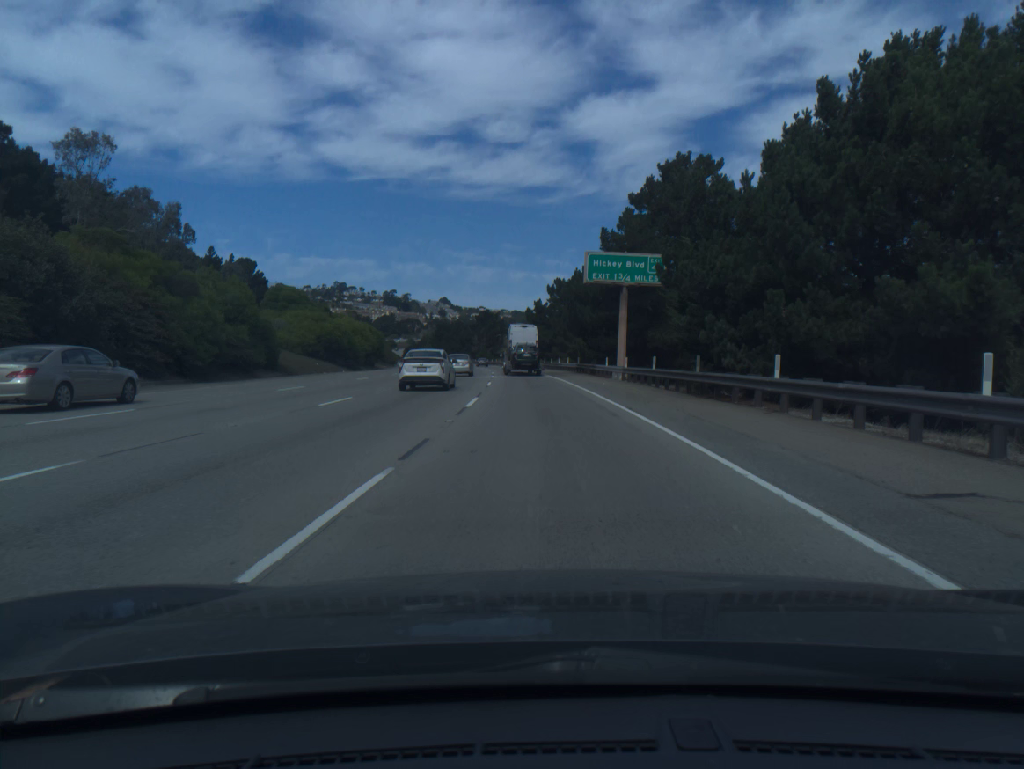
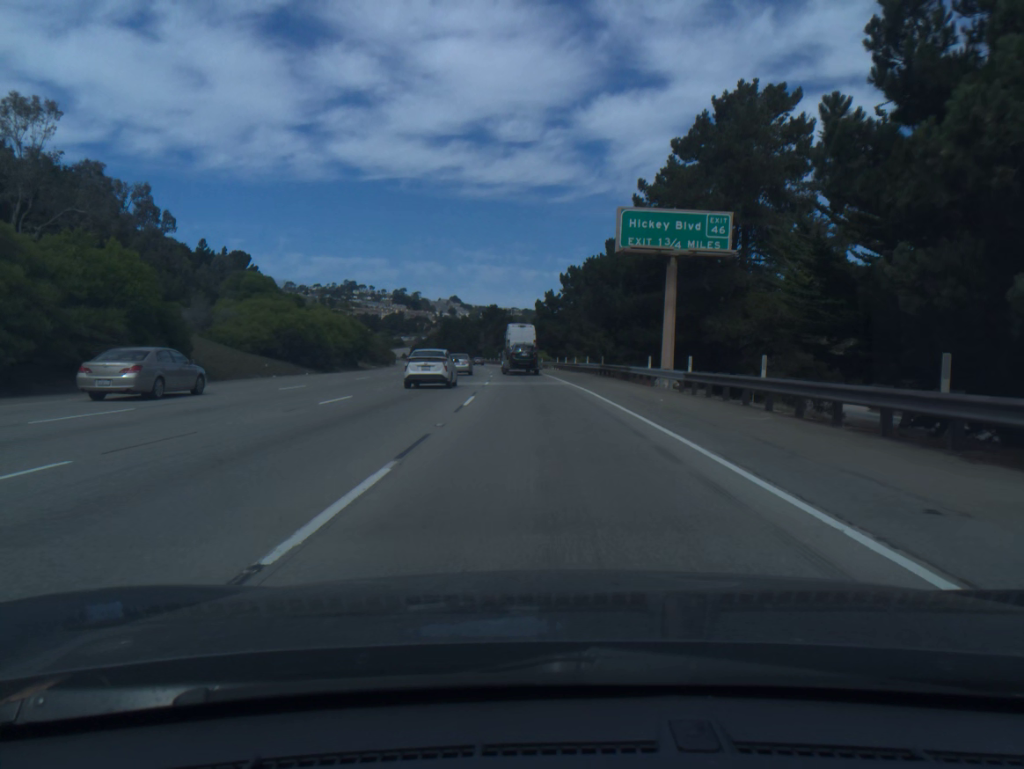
(-0.1, +14.3) m; -1°
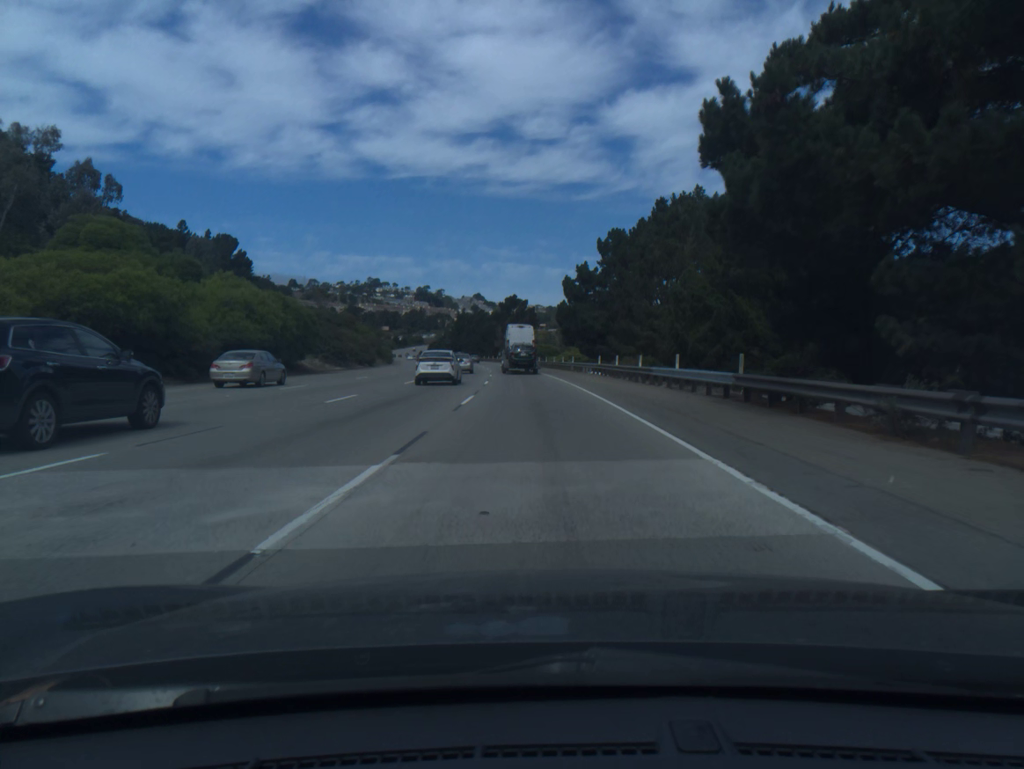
(-0.4, +28.8) m; -2°
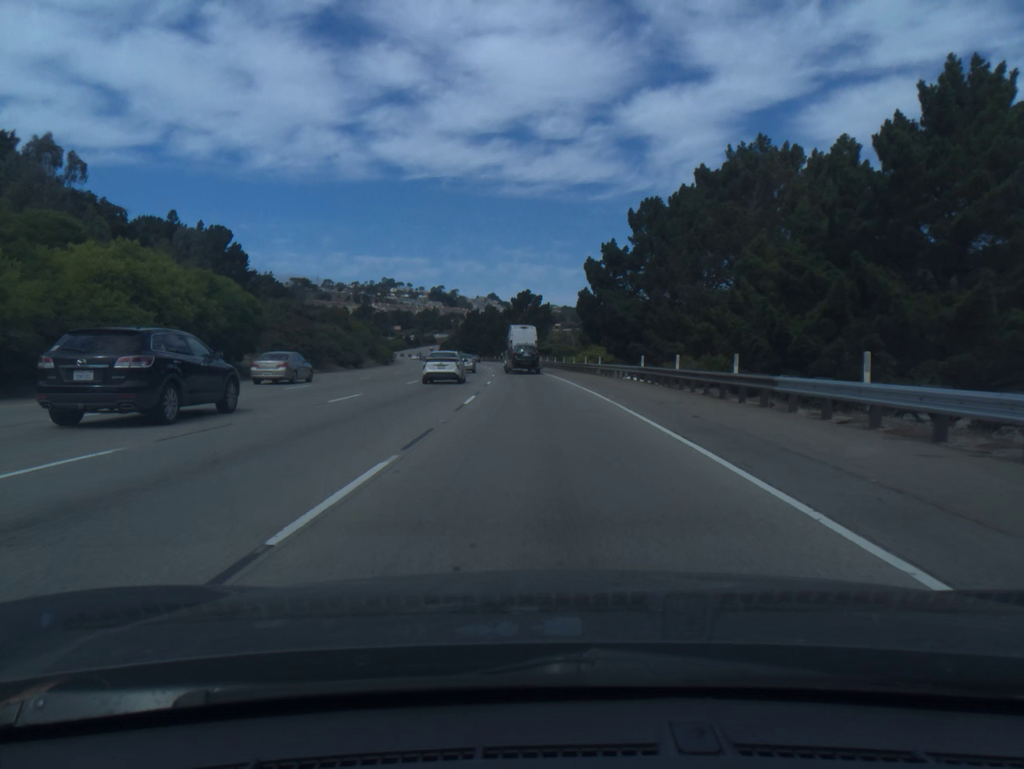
(-0.1, +14.5) m; -1°
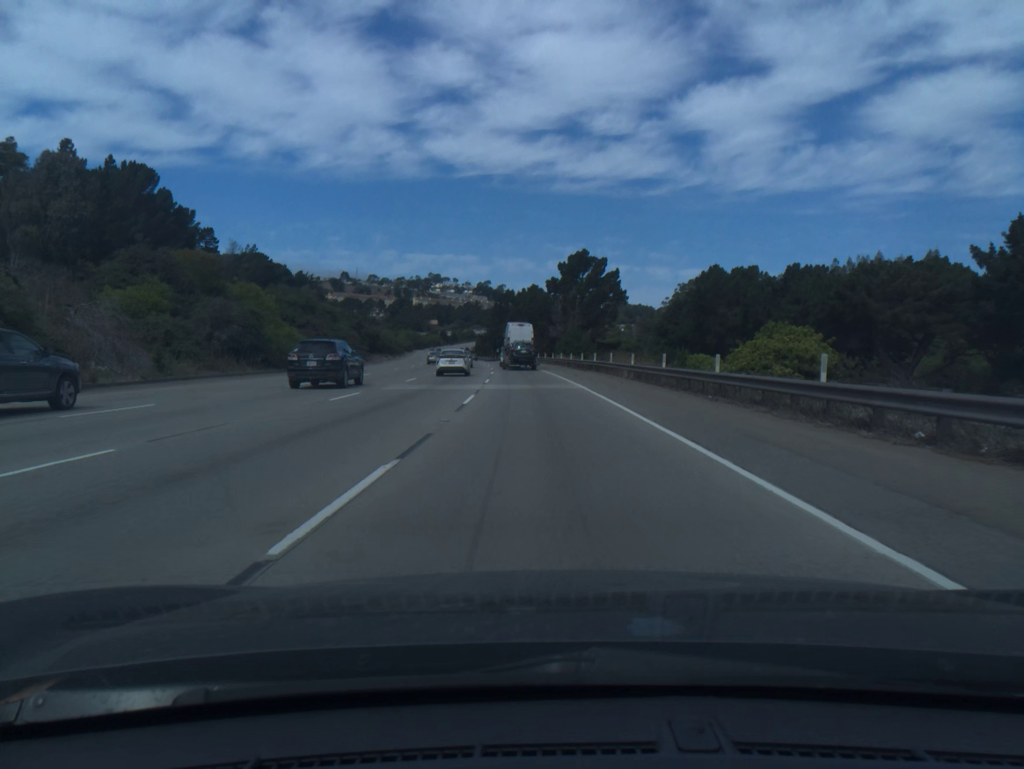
(-1.9, +58.7) m; -3°
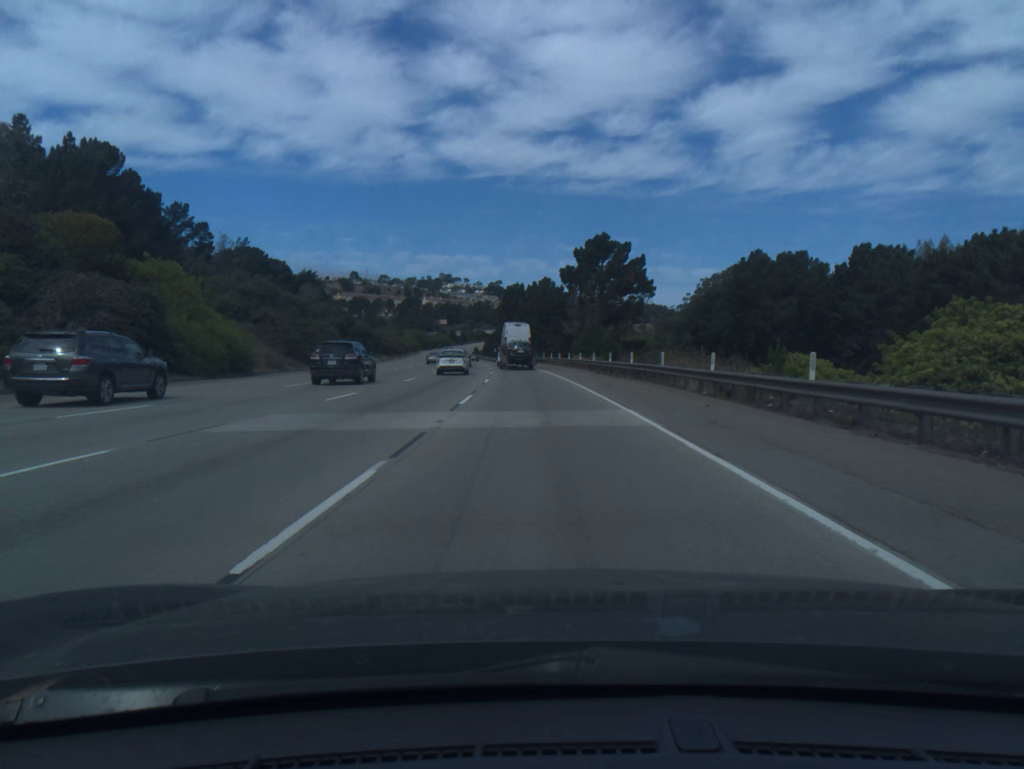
(-0.1, +14.9) m; -1°
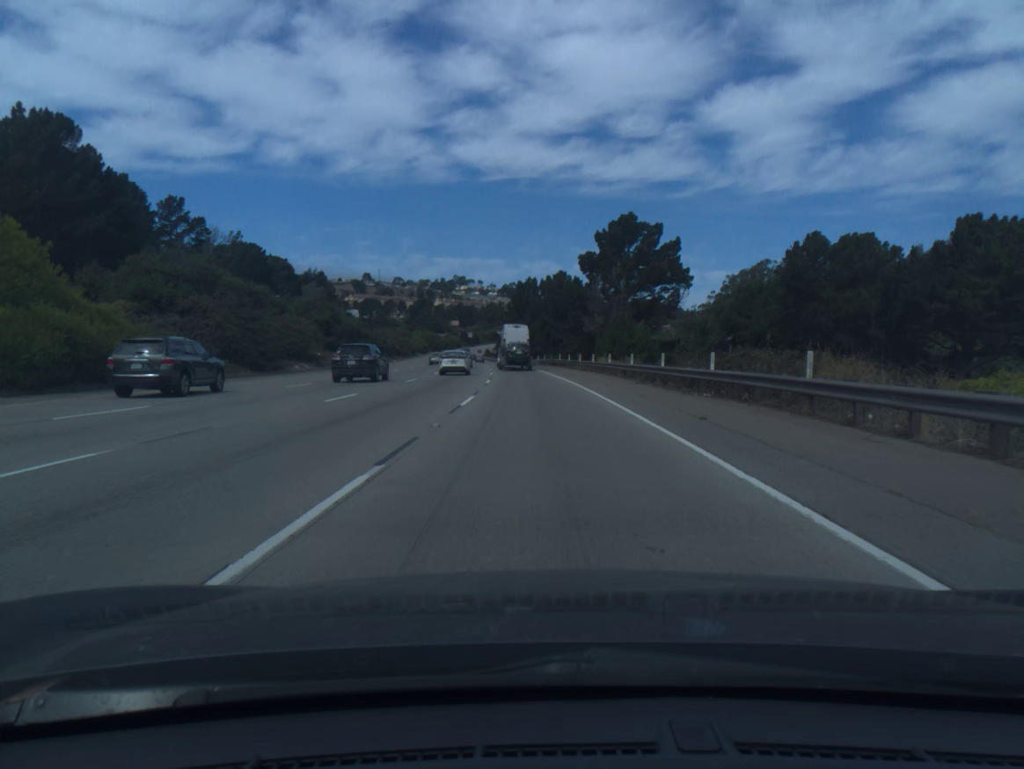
(-0.1, +14.9) m; -1°
